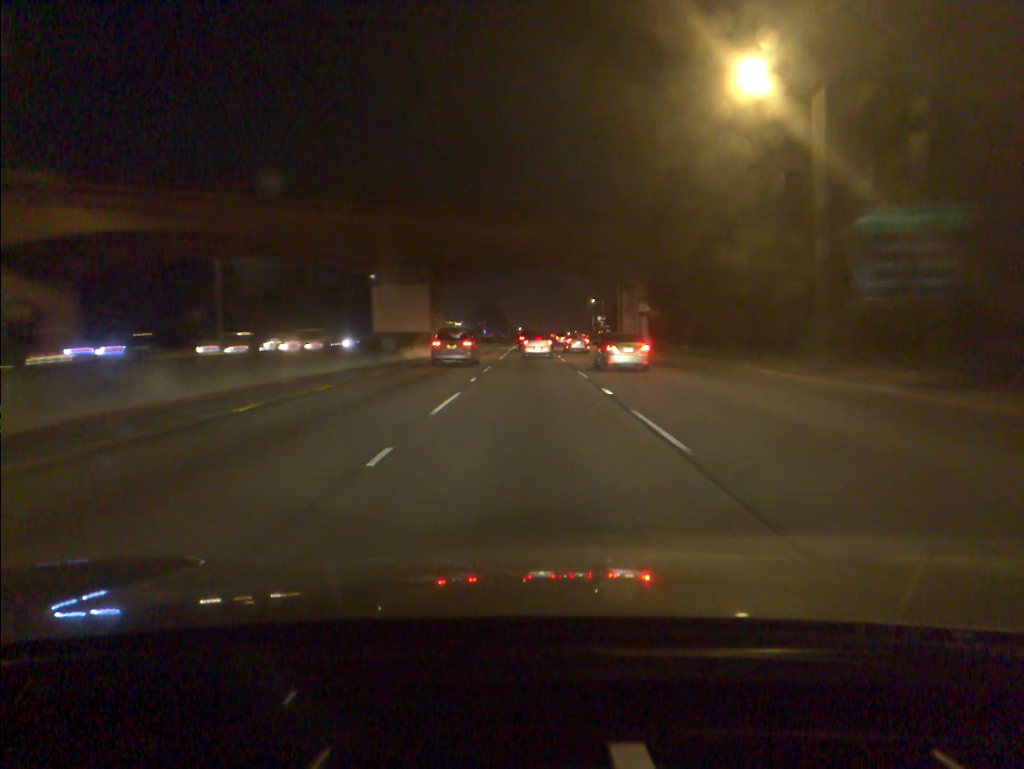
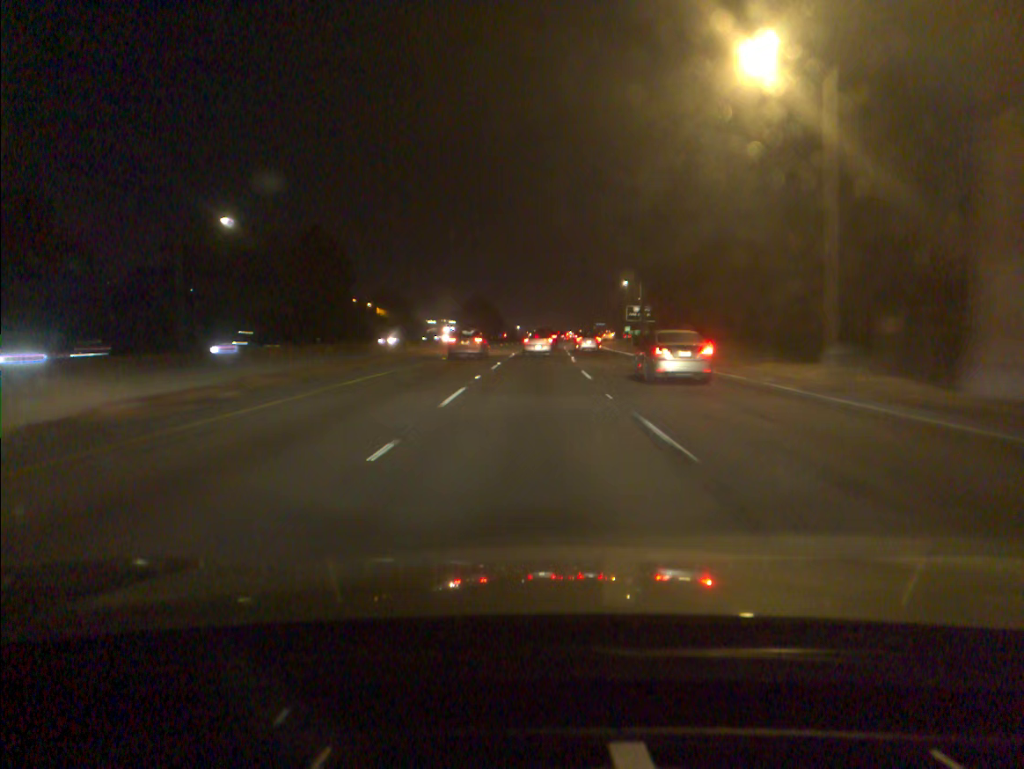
(+0.1, +58.2) m; 0°
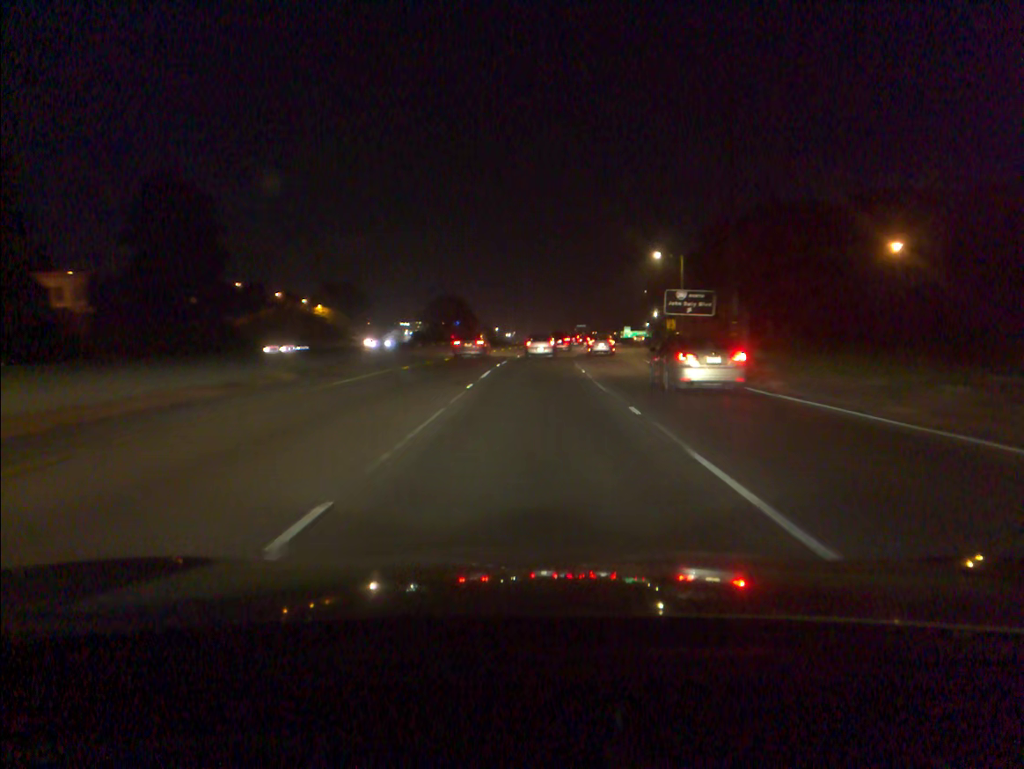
(+0.4, +43.1) m; +1°
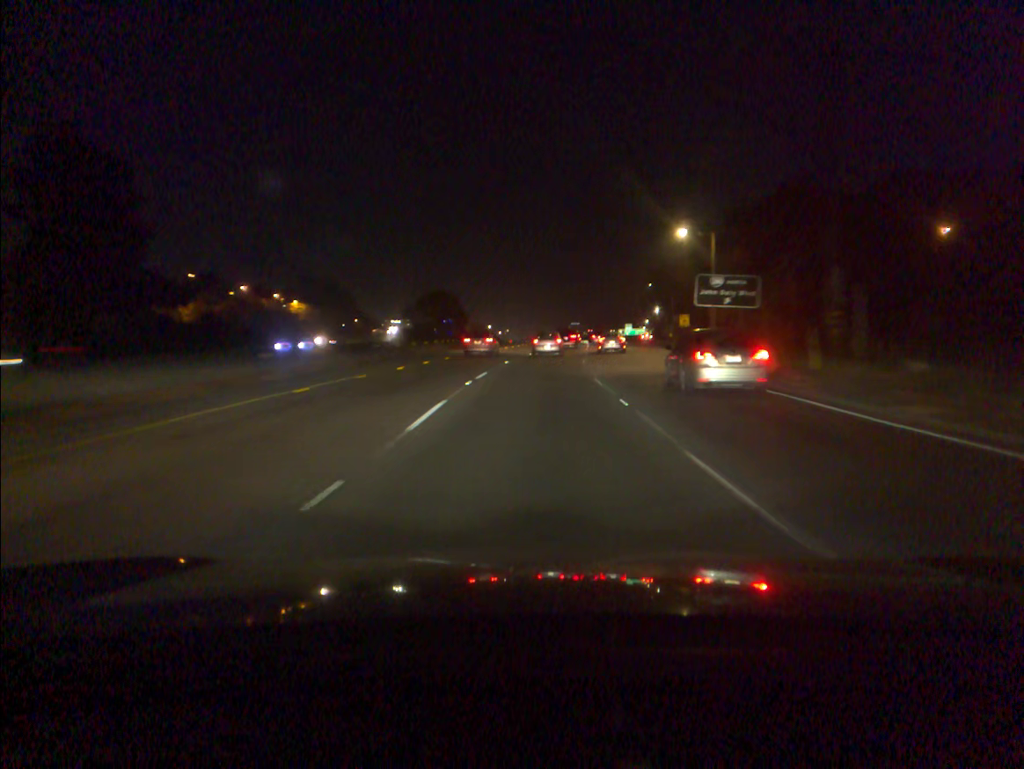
(+0.1, +14.3) m; 0°
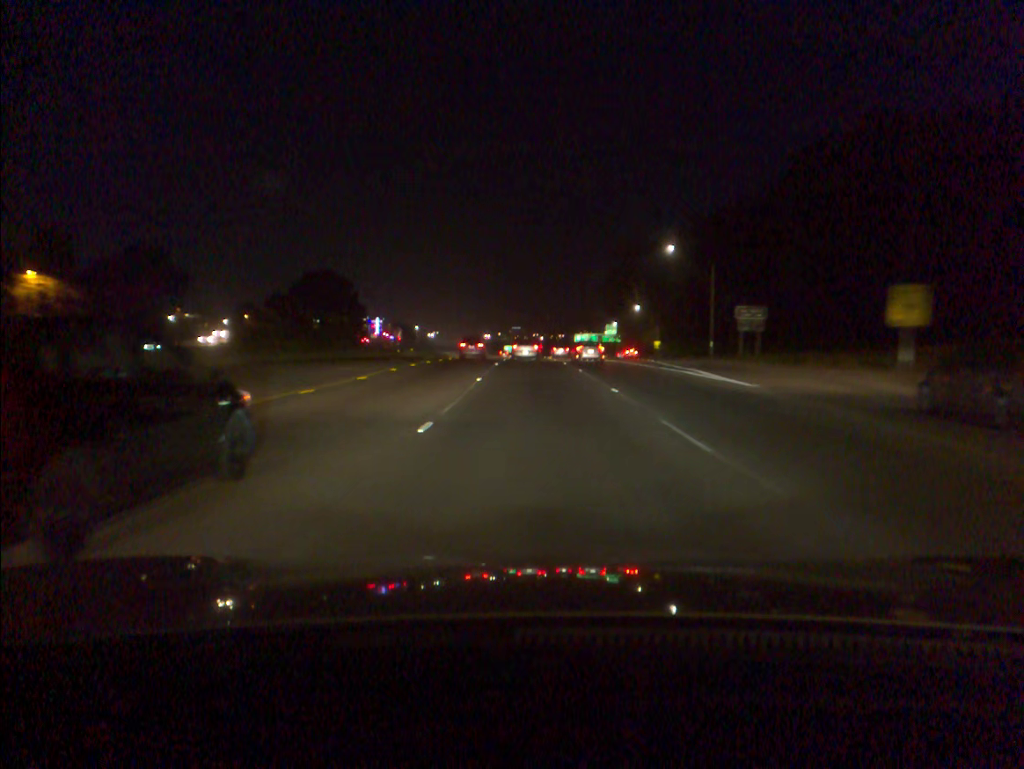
(+3.0, +71.9) m; +4°
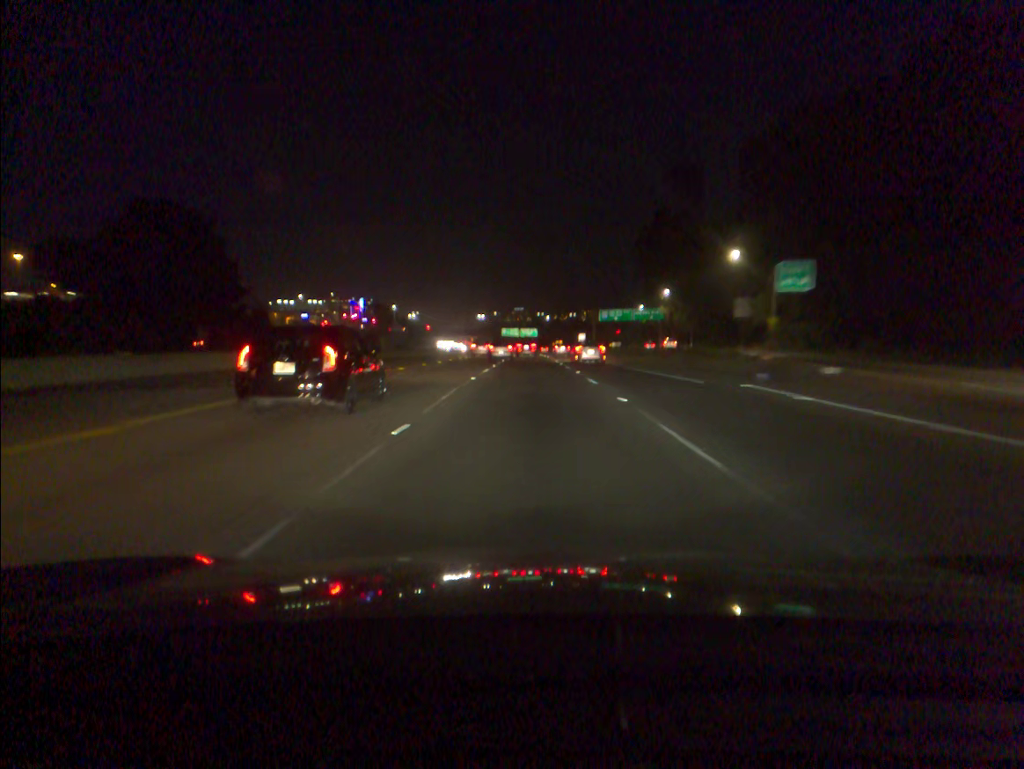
(-0.1, +73.7) m; 0°
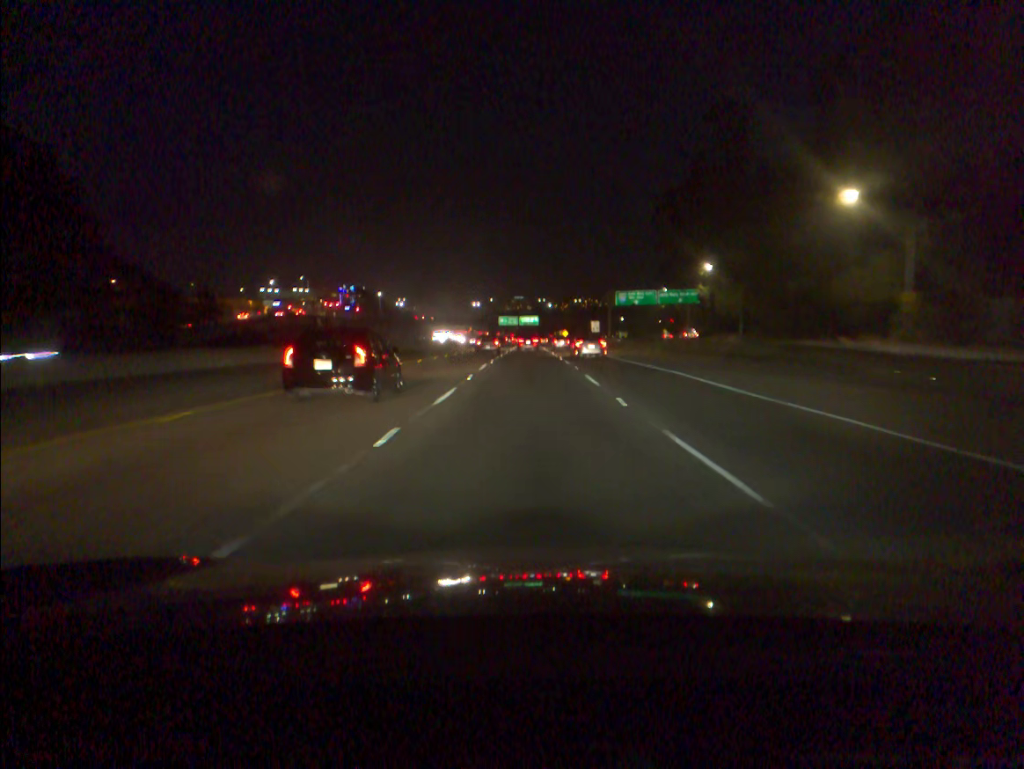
(0.0, +30.3) m; 0°
